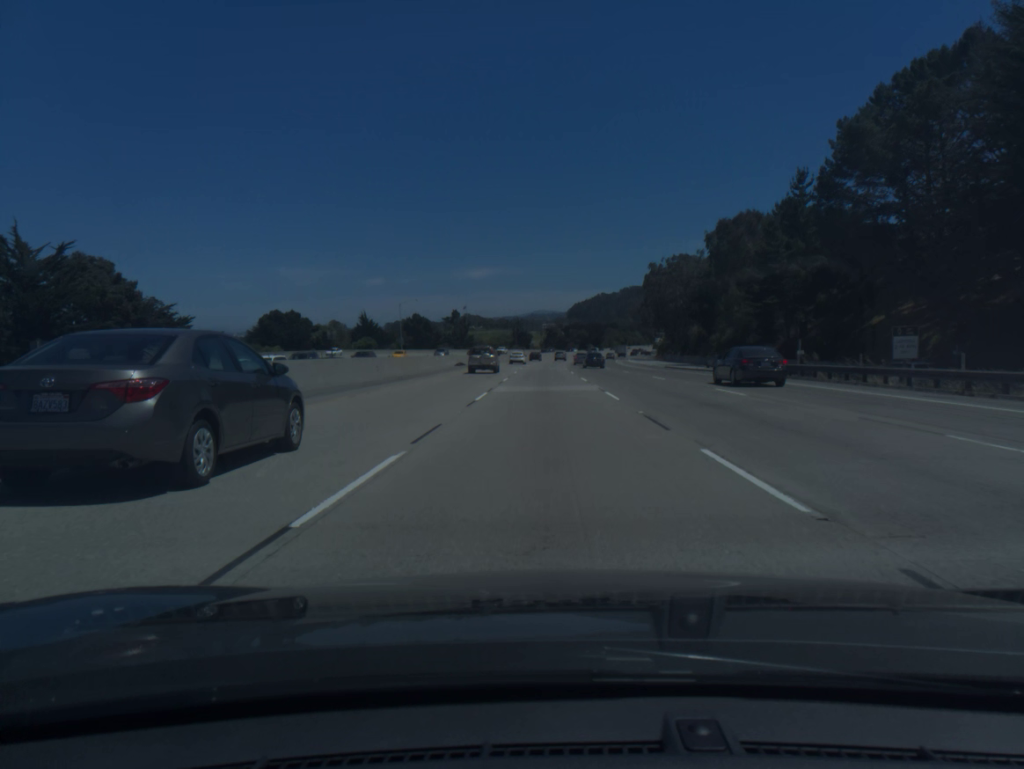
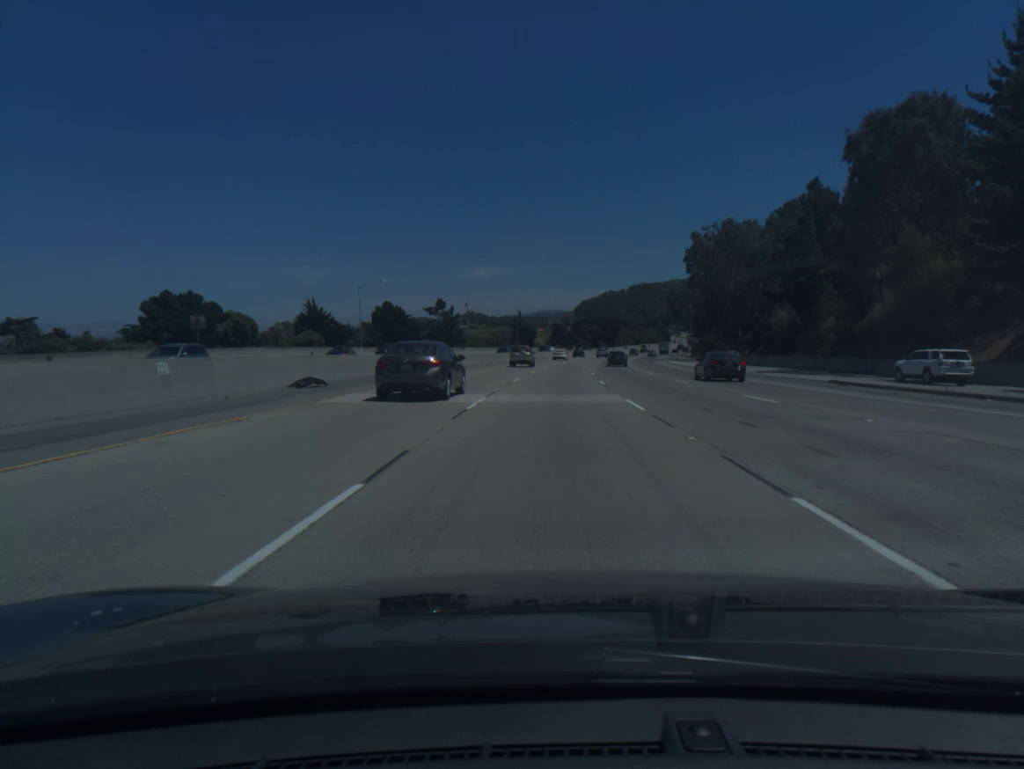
(-0.2, +46.2) m; -1°
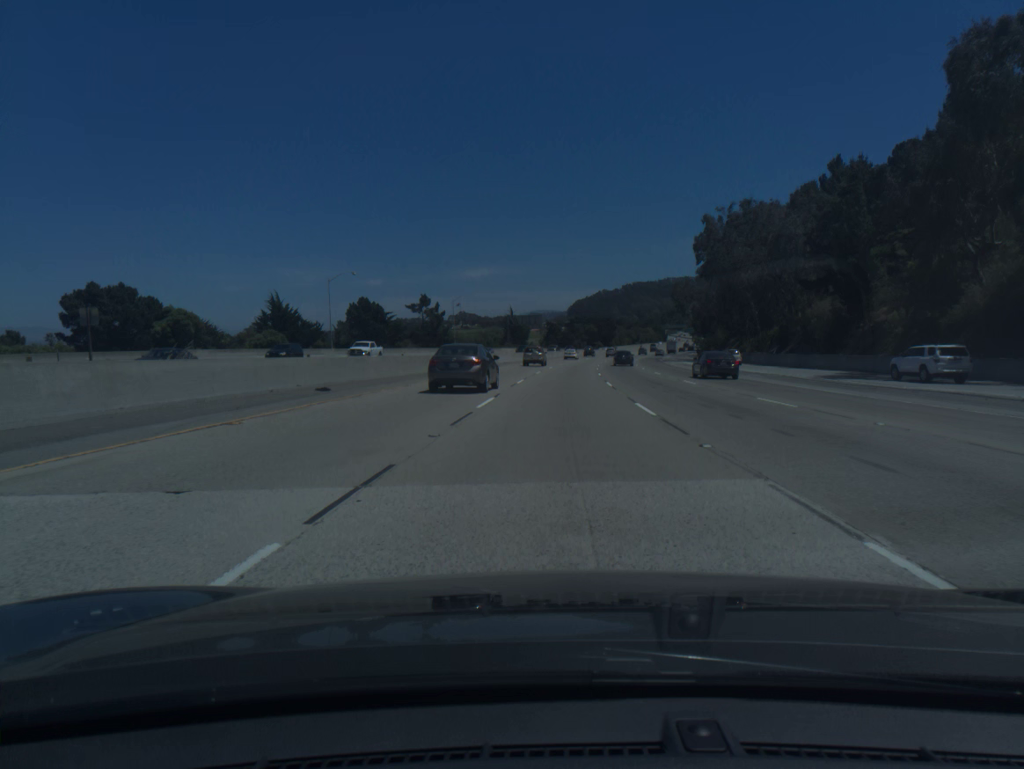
(0.0, +15.4) m; 0°
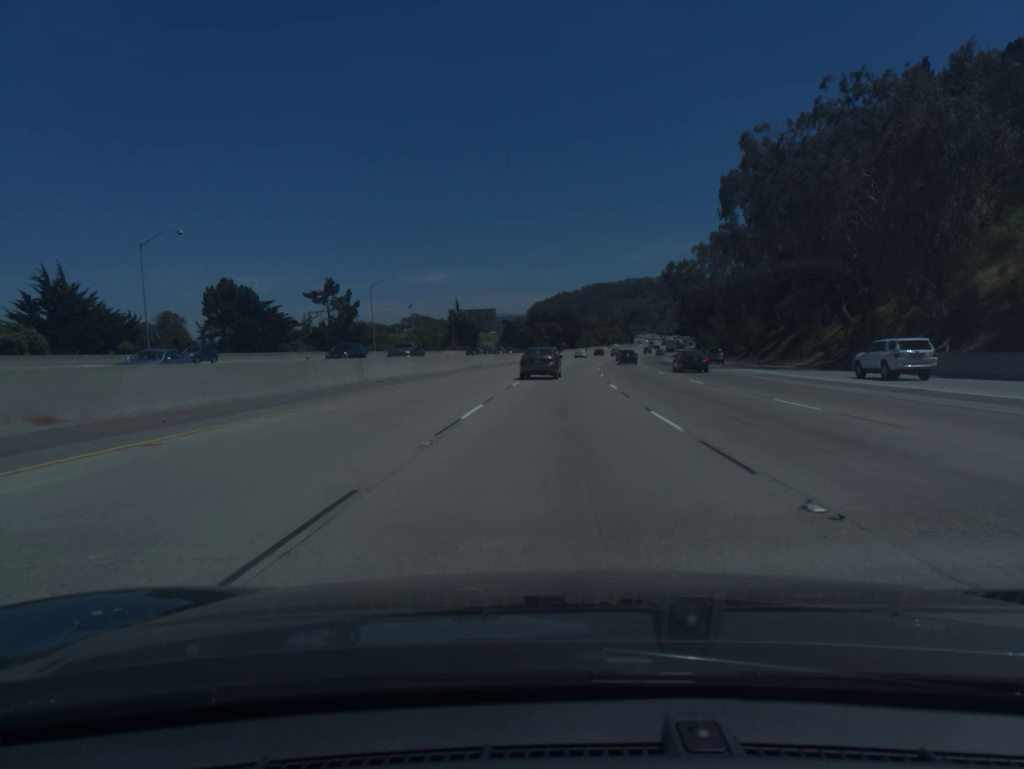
(+1.0, +46.0) m; +3°
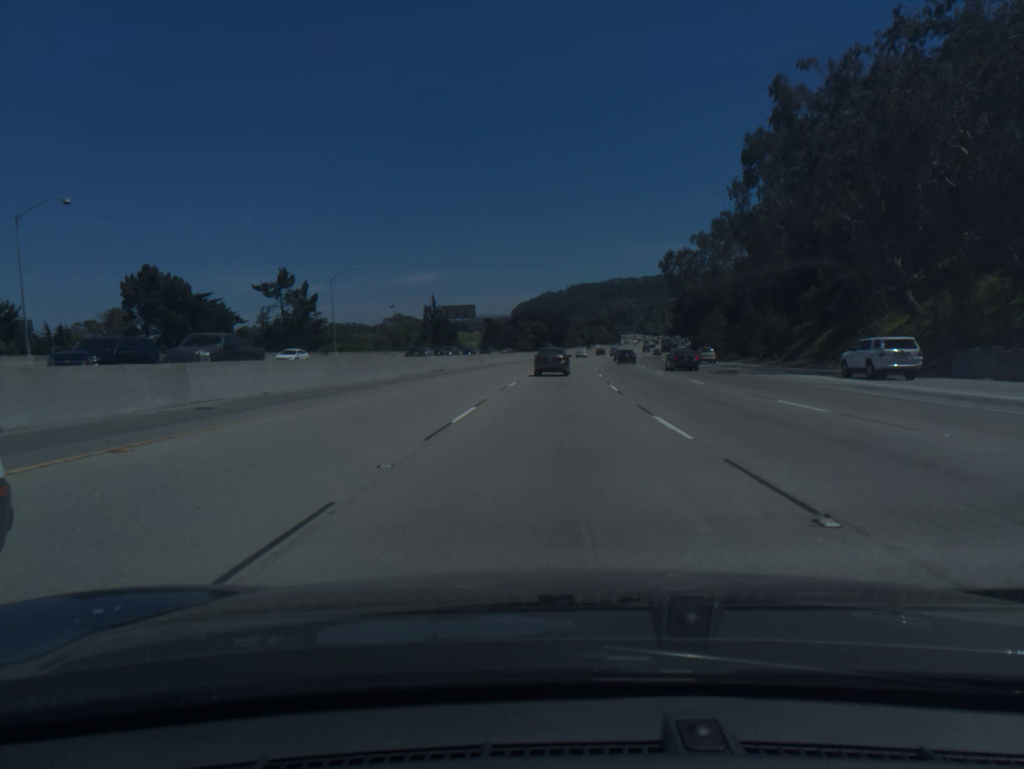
(+0.2, +15.3) m; +1°
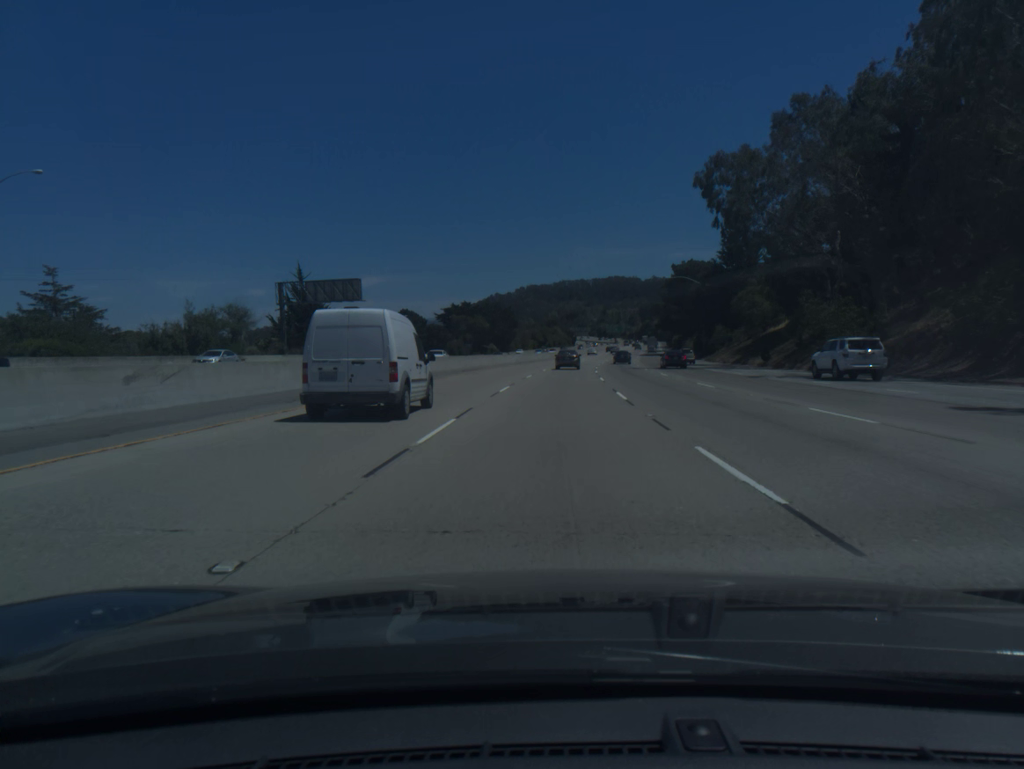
(+2.2, +61.4) m; +4°
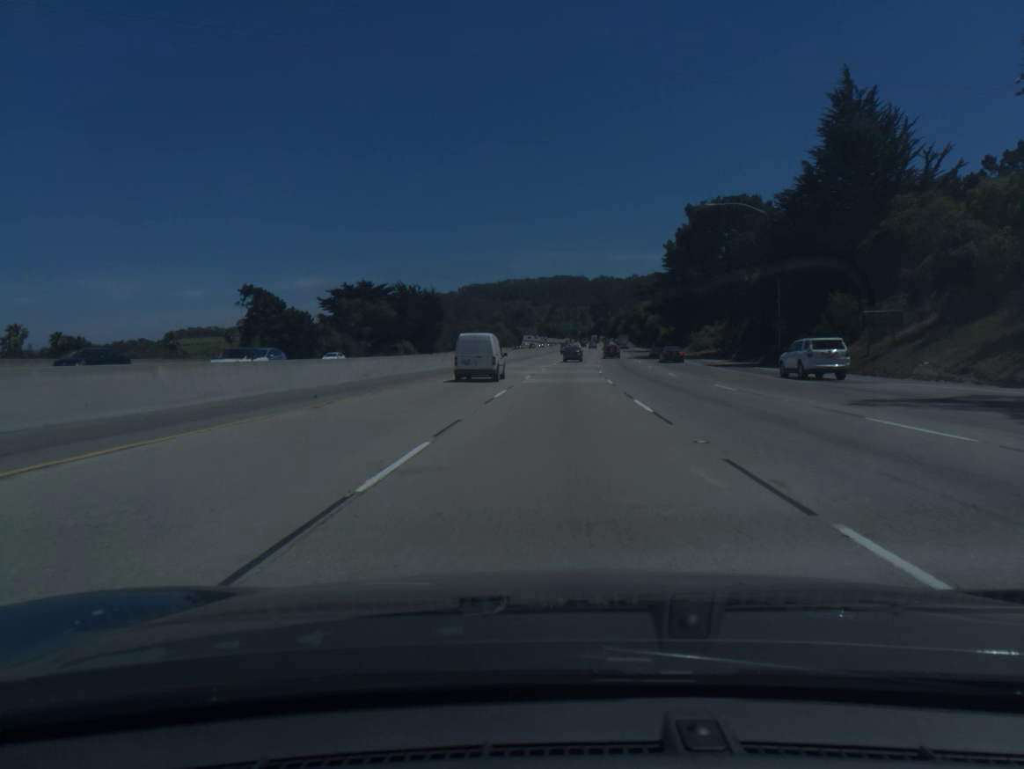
(+1.9, +61.5) m; +4°
